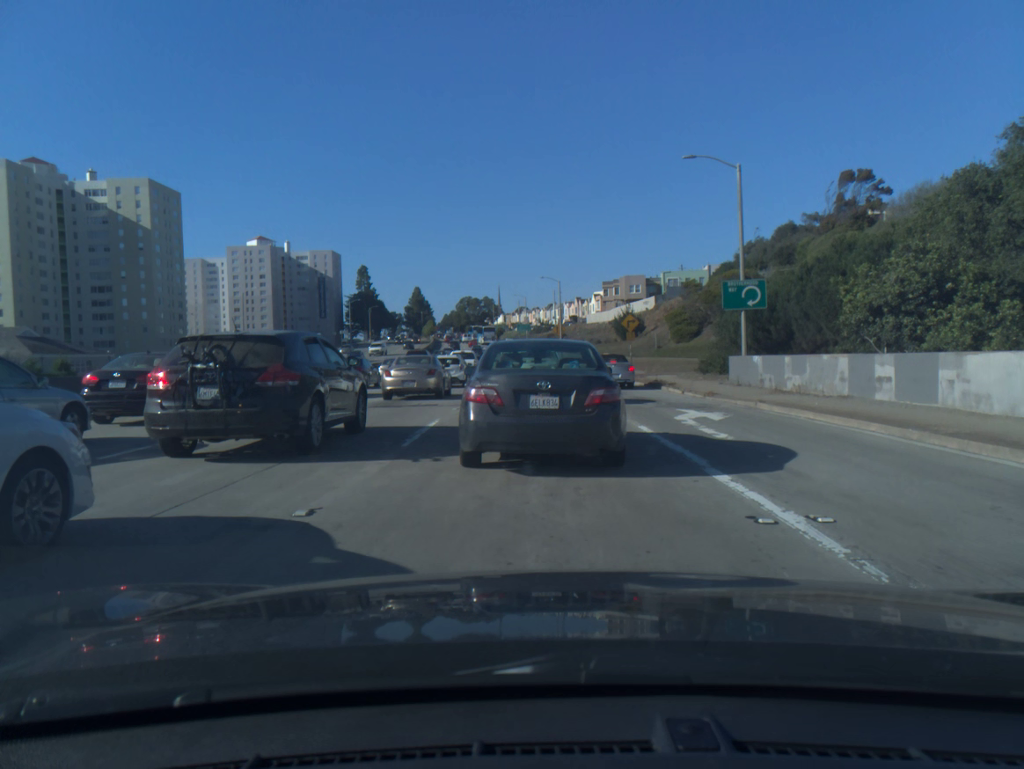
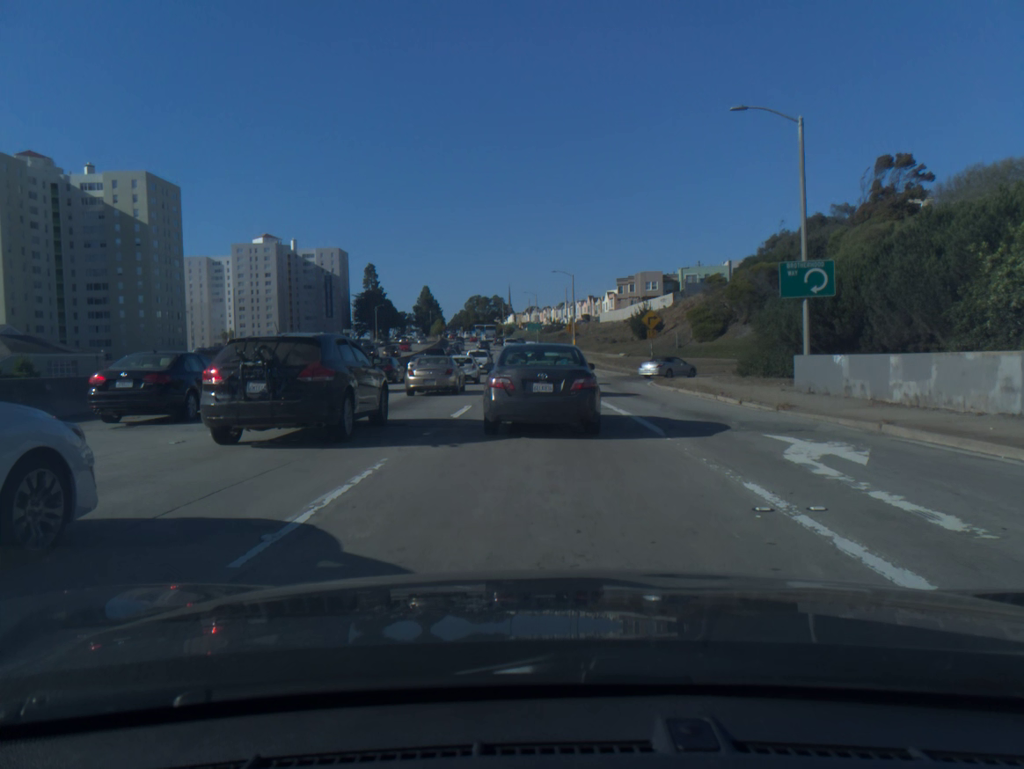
(0.0, +6.3) m; 0°
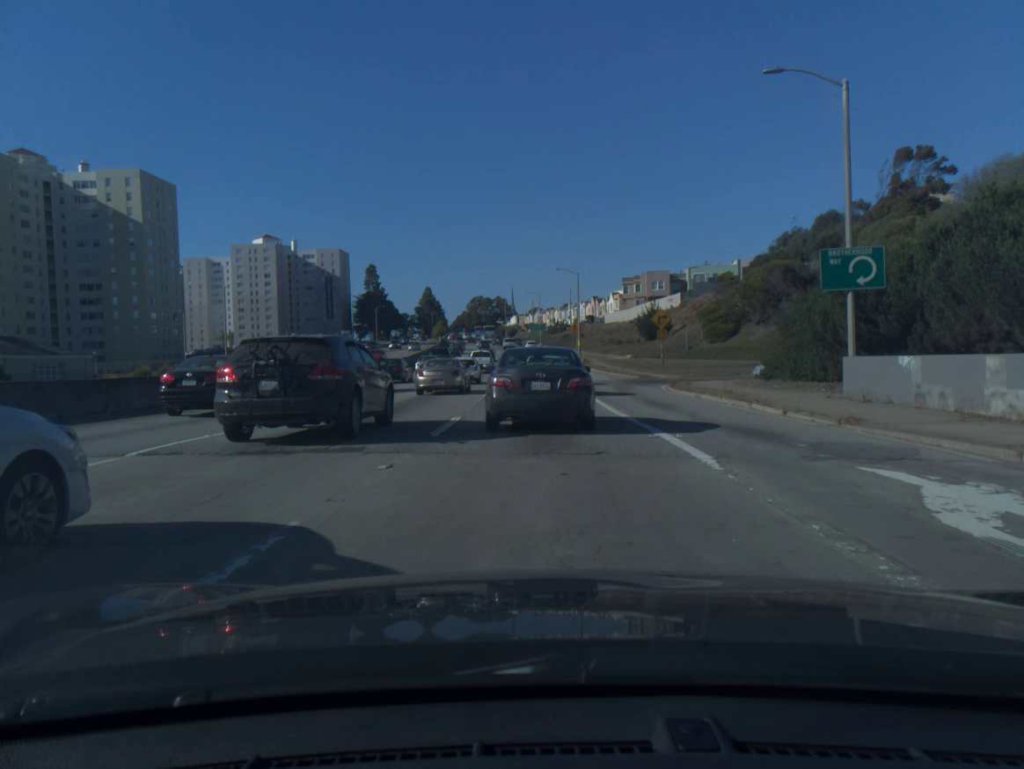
(0.0, +3.5) m; 0°
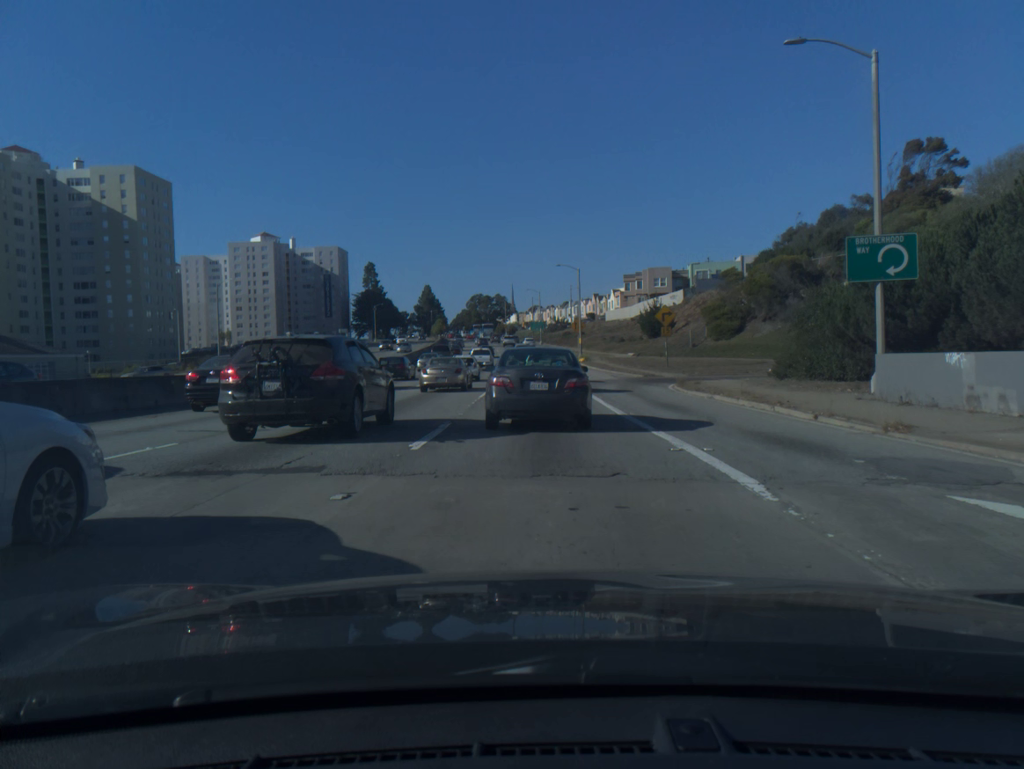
(0.0, +2.0) m; 0°
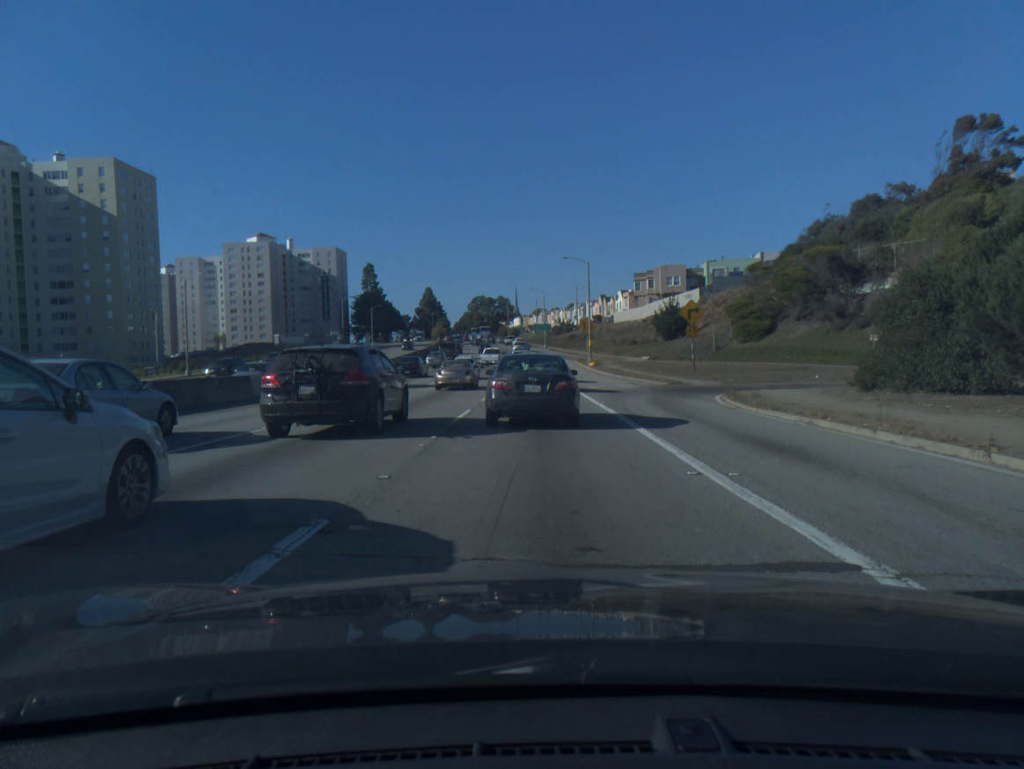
(0.0, +8.7) m; -1°
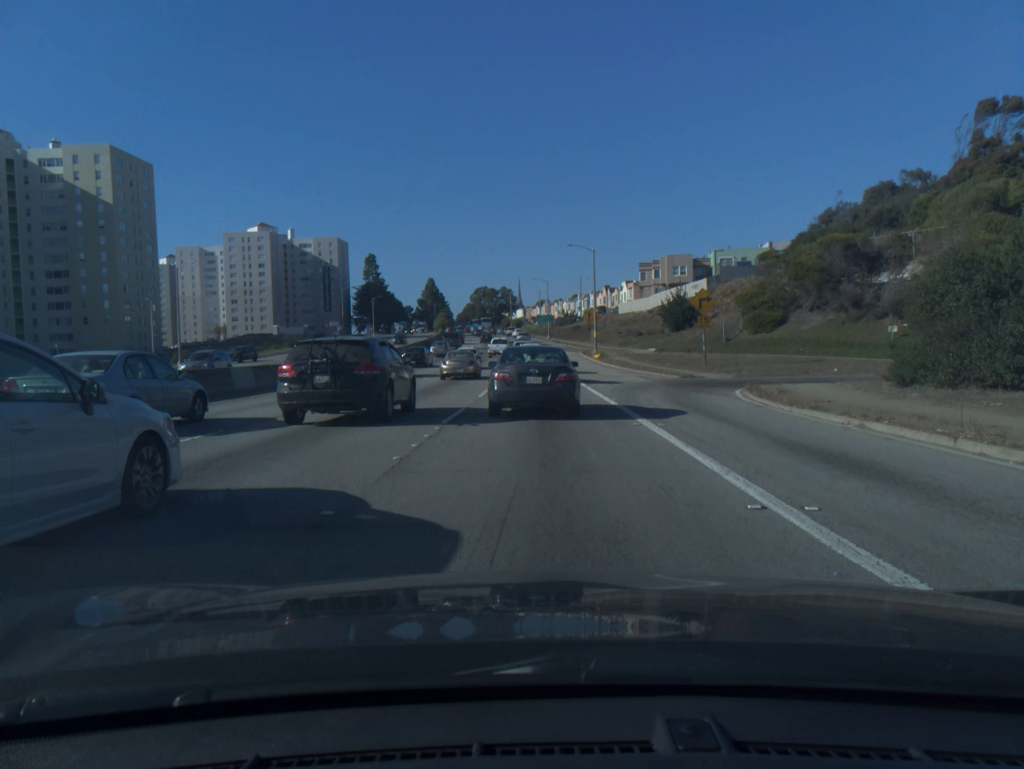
(0.0, +2.4) m; 0°
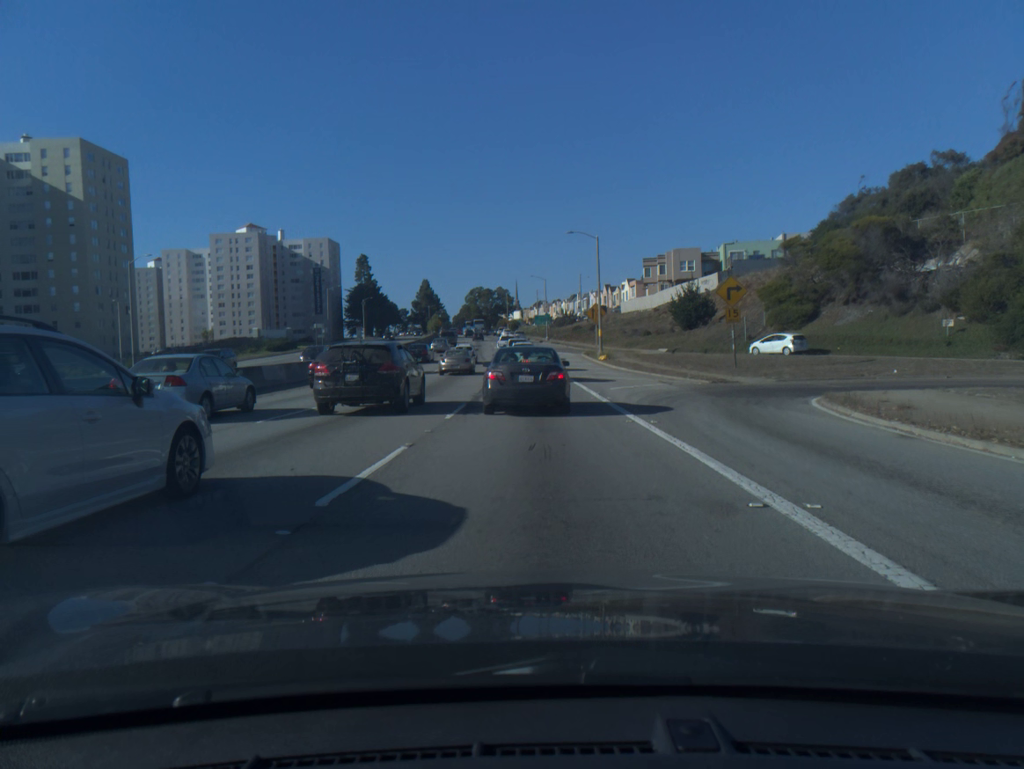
(0.0, +7.7) m; 0°
